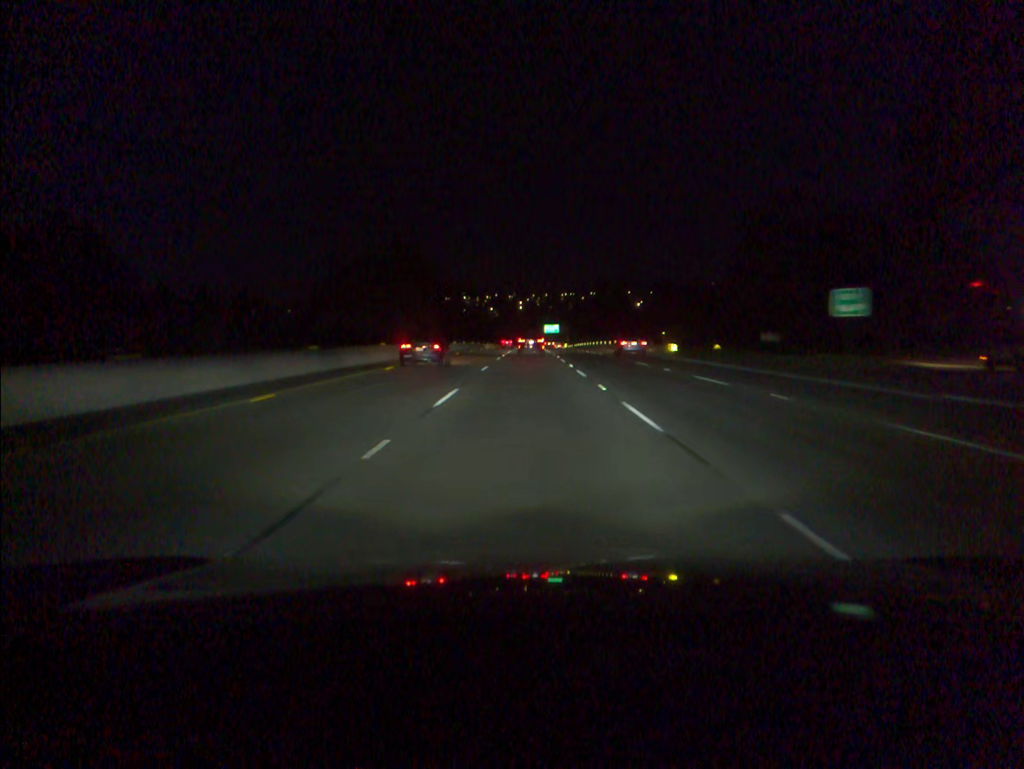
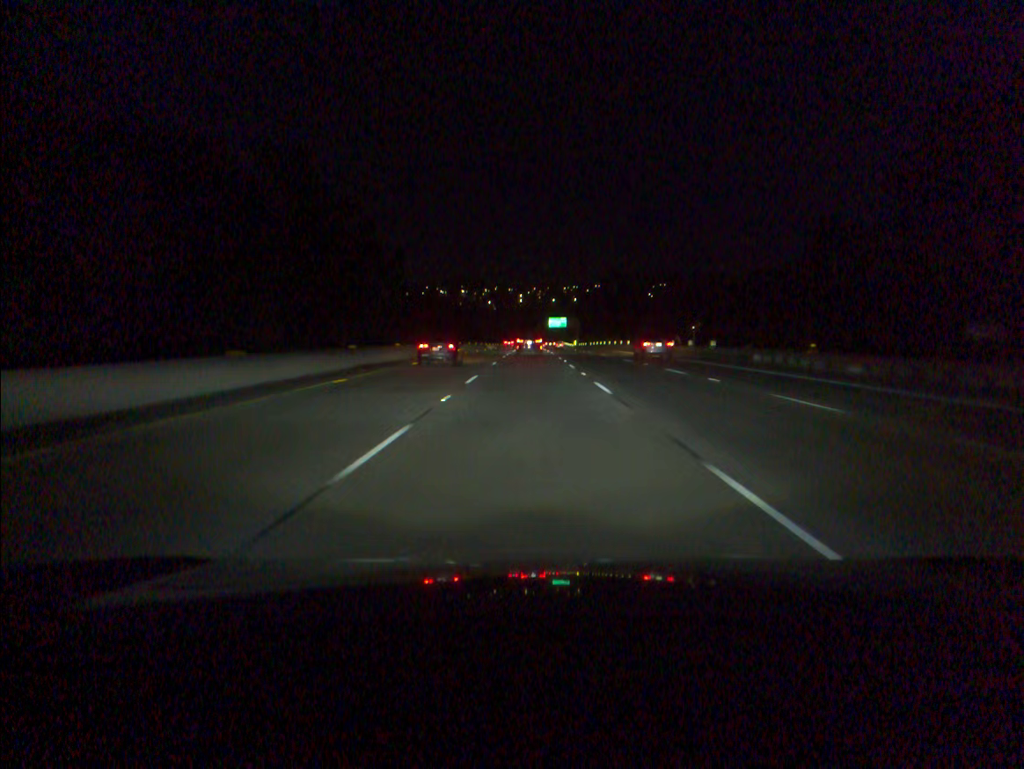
(0.0, +51.7) m; 0°
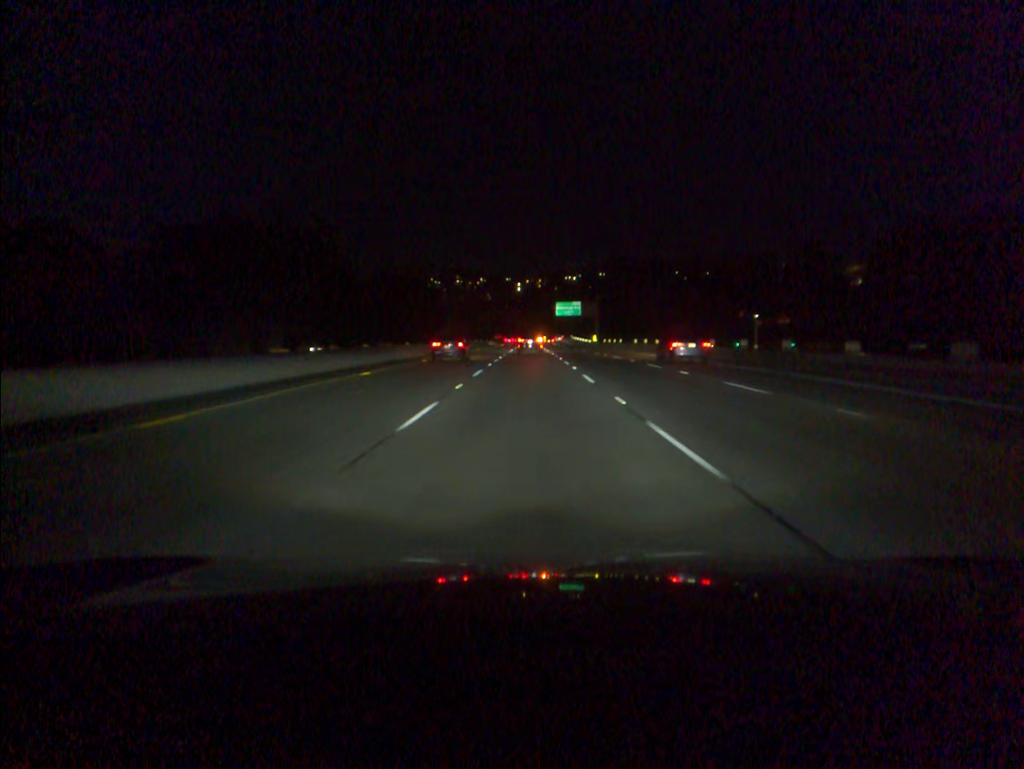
(+0.1, +69.3) m; 0°
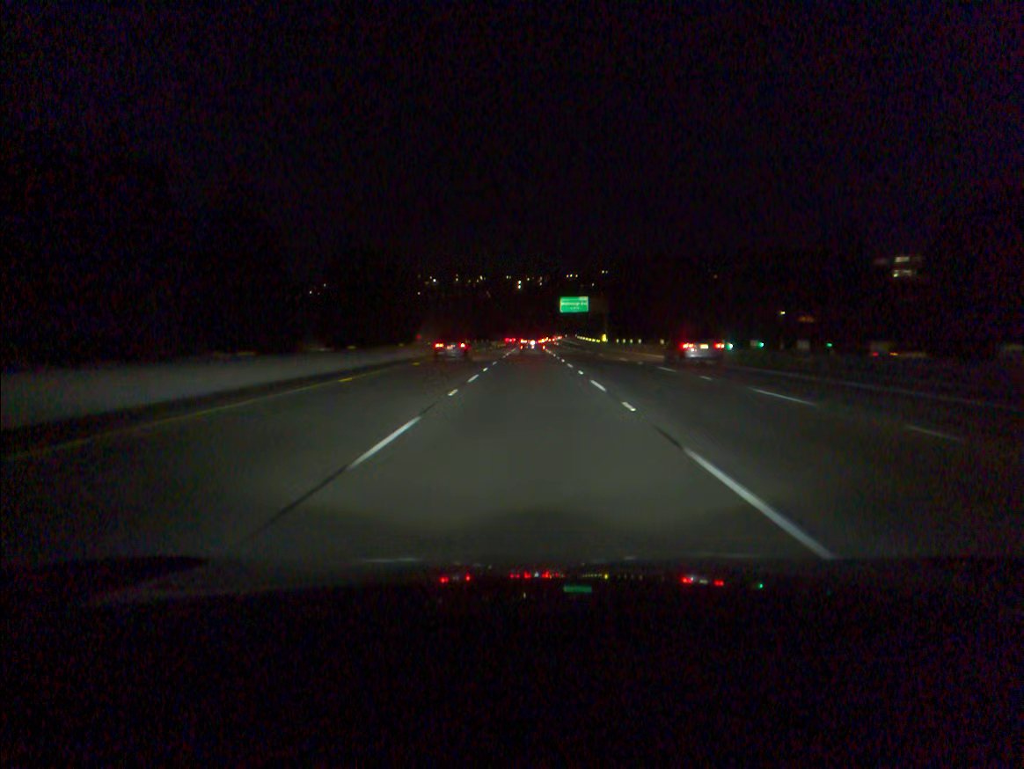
(0.0, +17.4) m; 0°
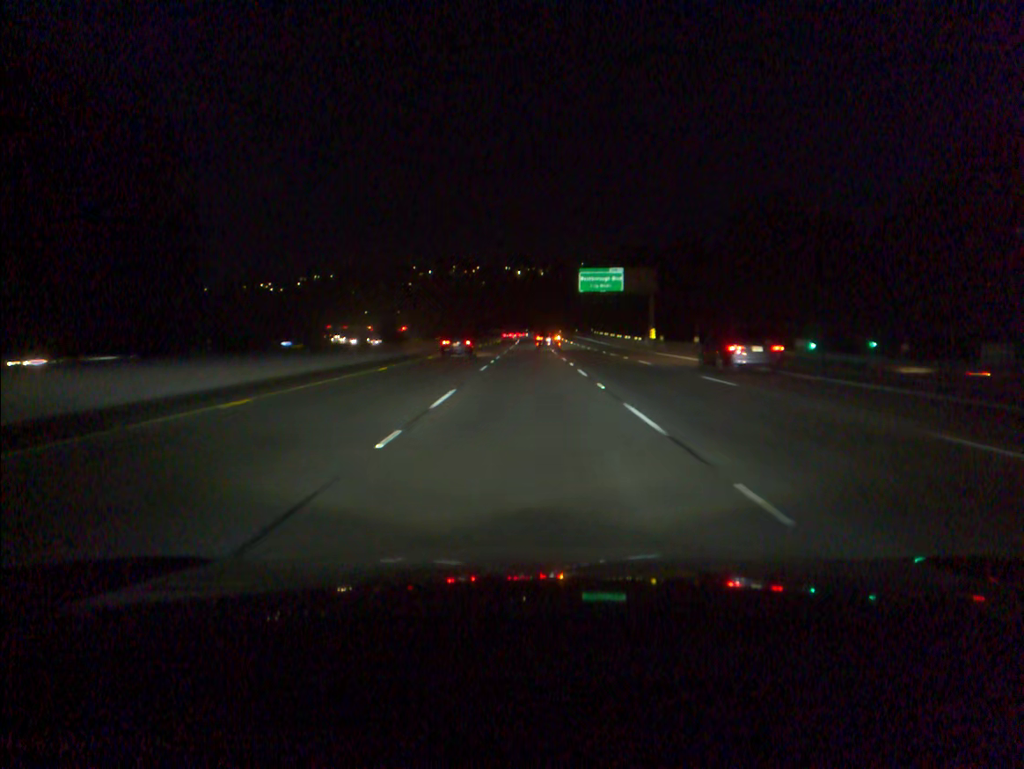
(0.0, +52.5) m; 0°
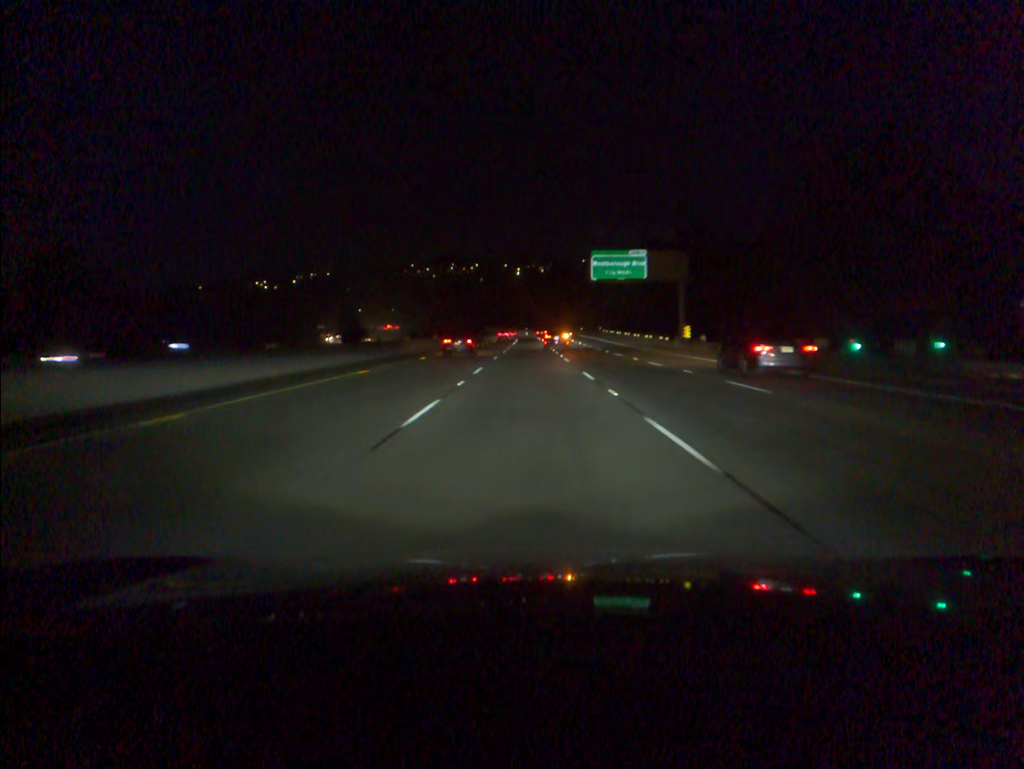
(0.0, +17.6) m; 0°
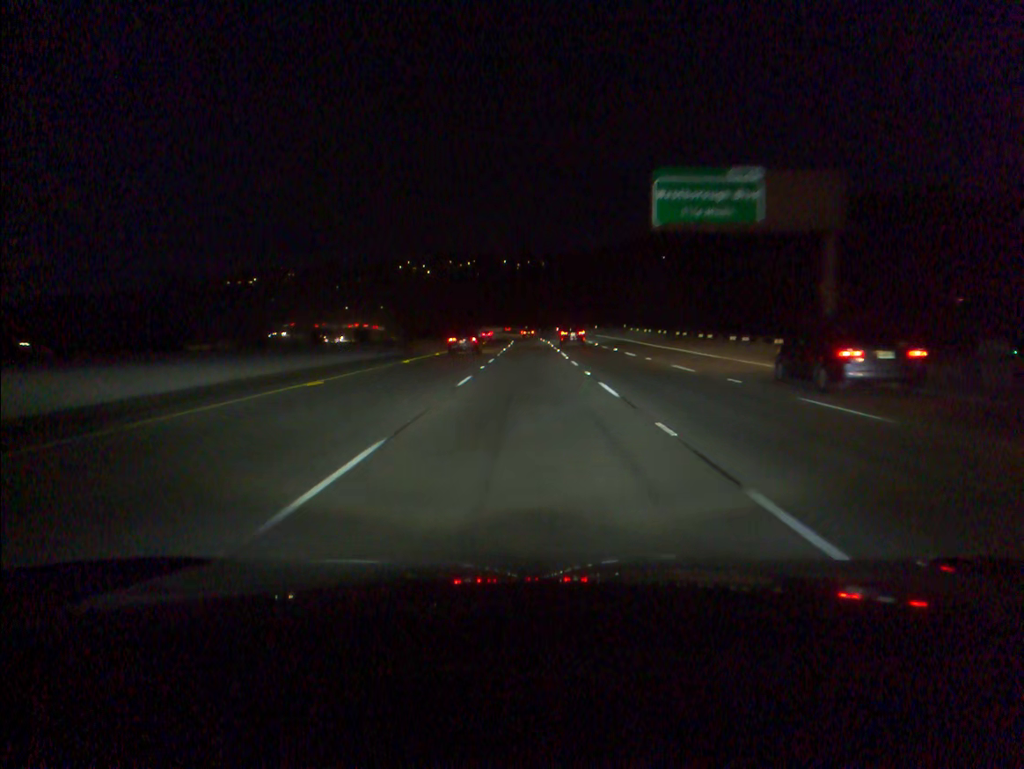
(0.0, +35.2) m; 0°
